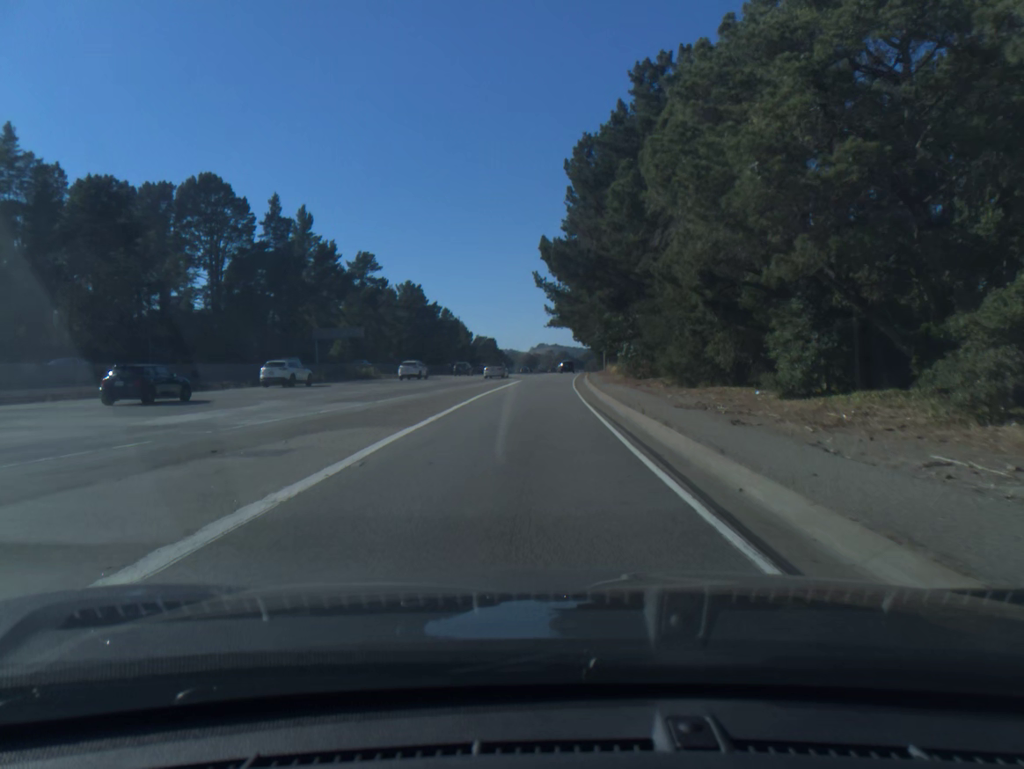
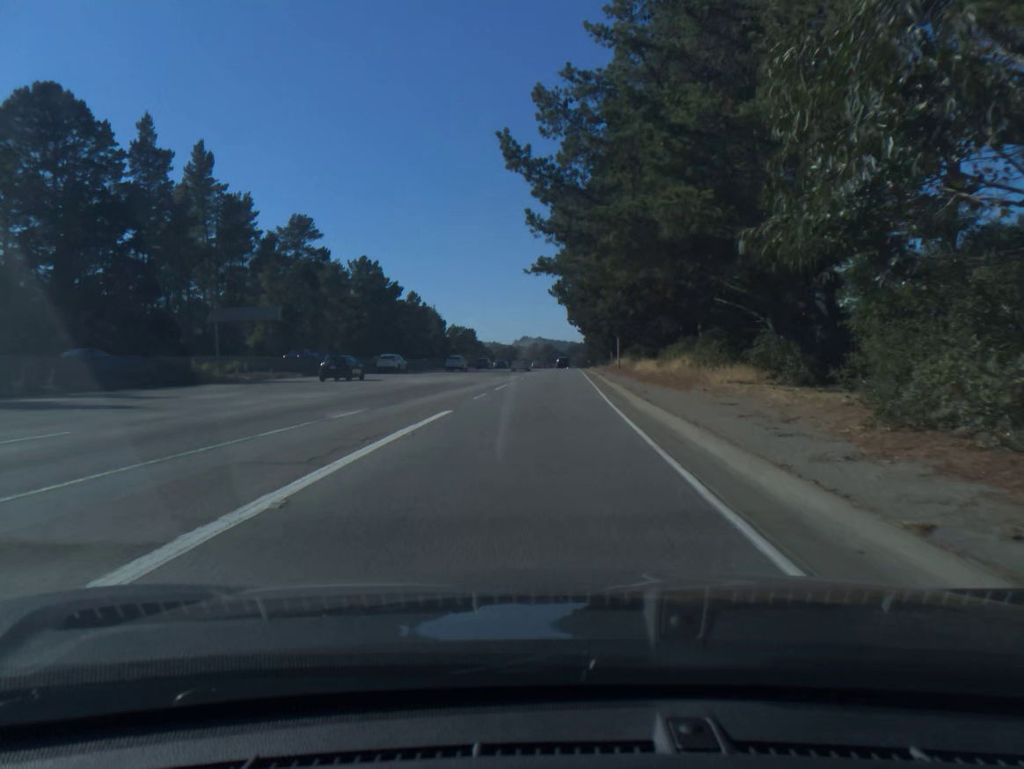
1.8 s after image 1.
(+0.3, +39.2) m; +1°
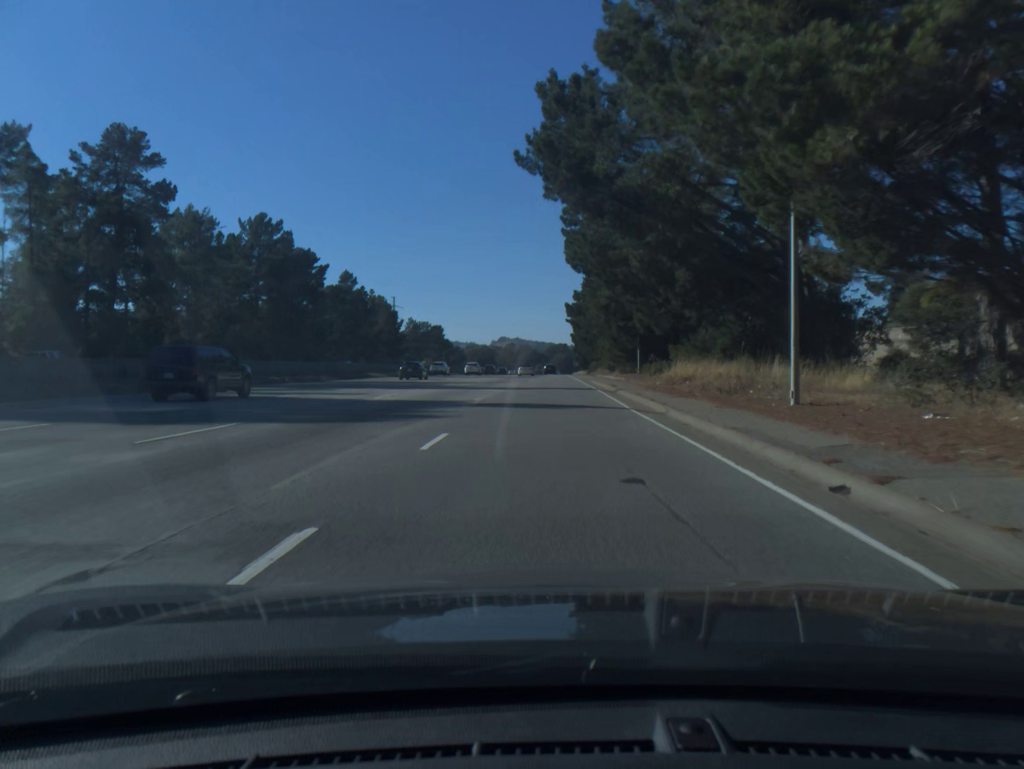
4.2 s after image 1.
(+1.1, +55.6) m; +2°
